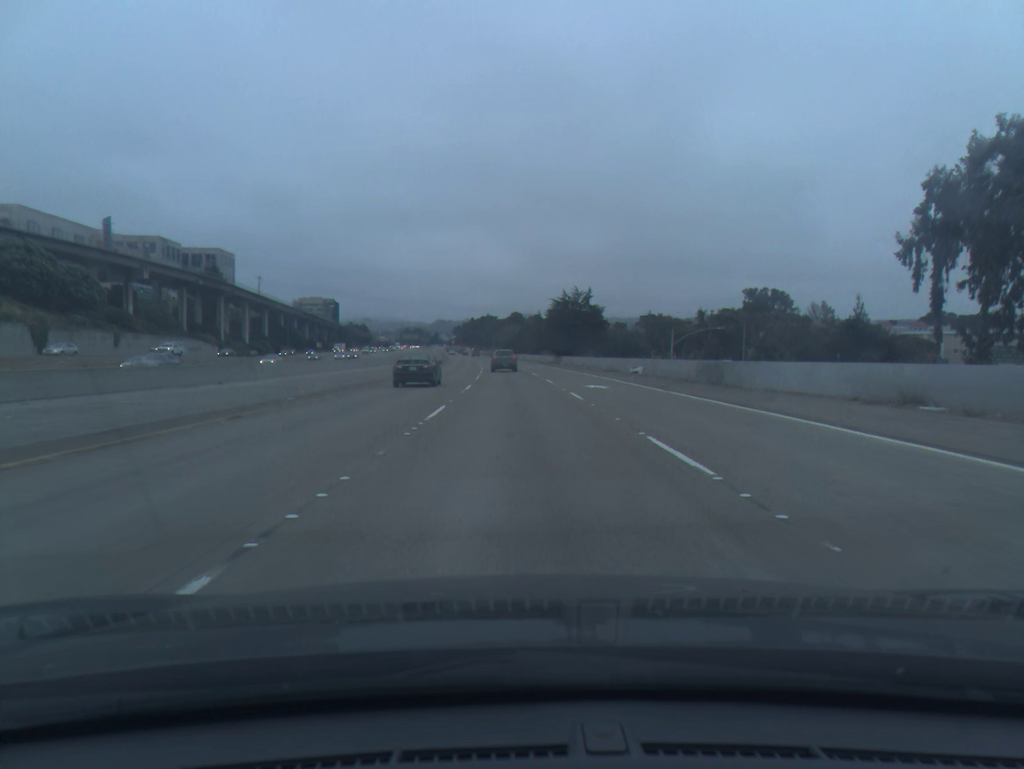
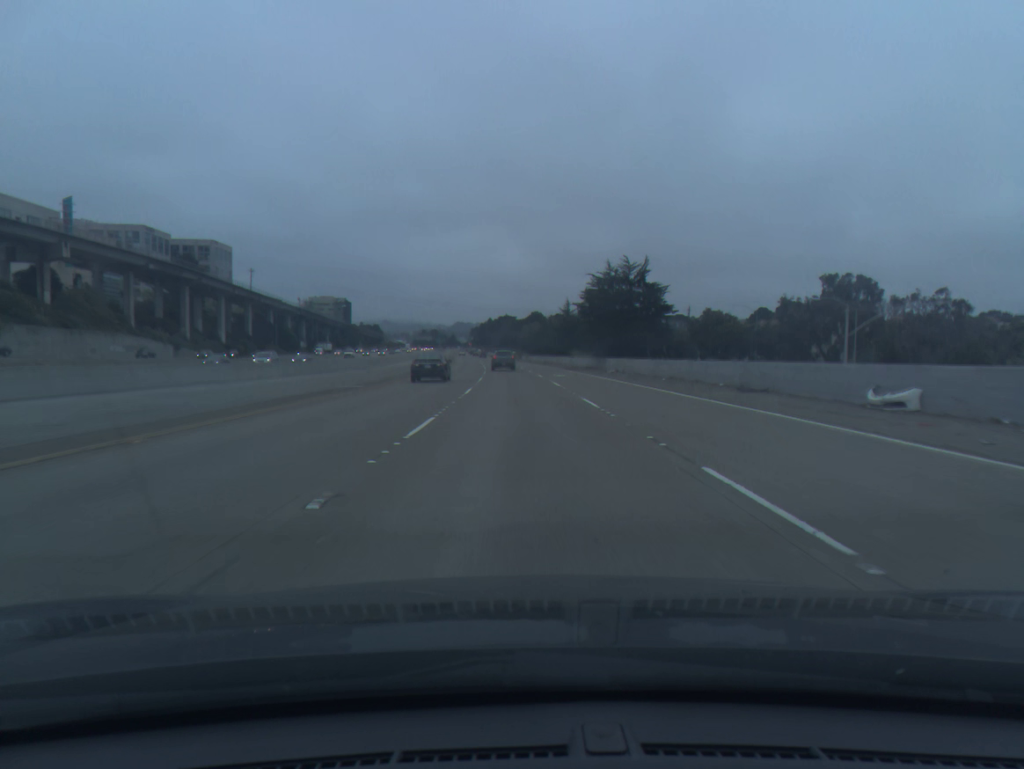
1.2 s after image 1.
(-0.4, +32.2) m; -1°
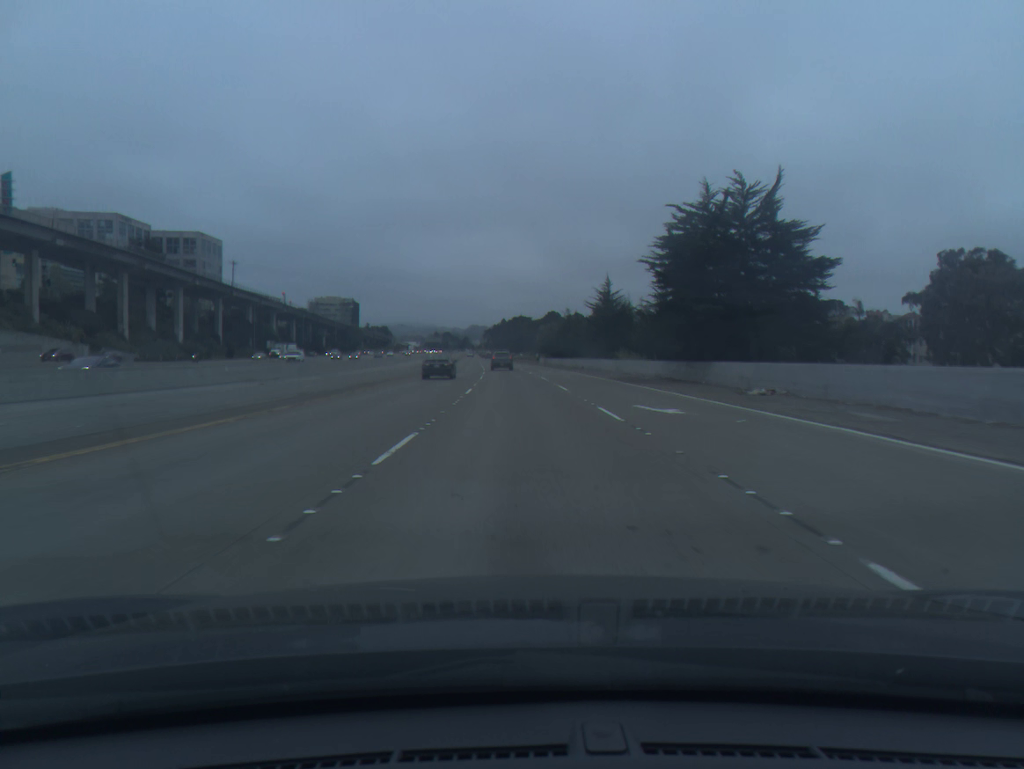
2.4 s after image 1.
(-0.3, +32.8) m; -1°
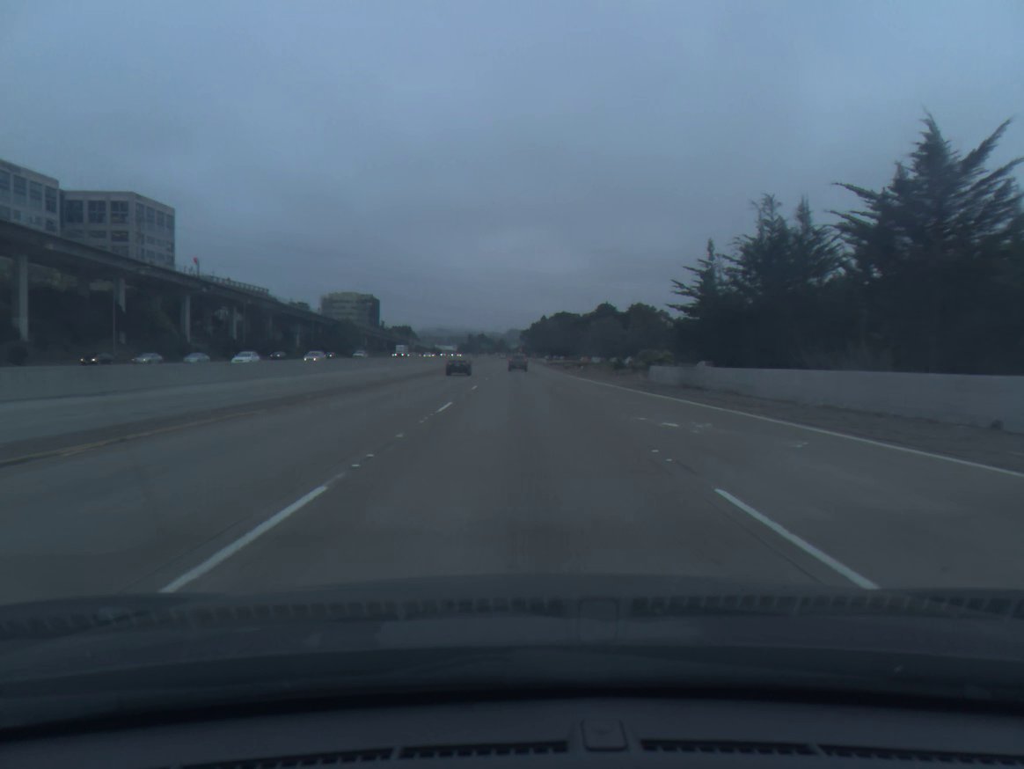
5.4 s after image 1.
(-2.1, +84.3) m; -3°
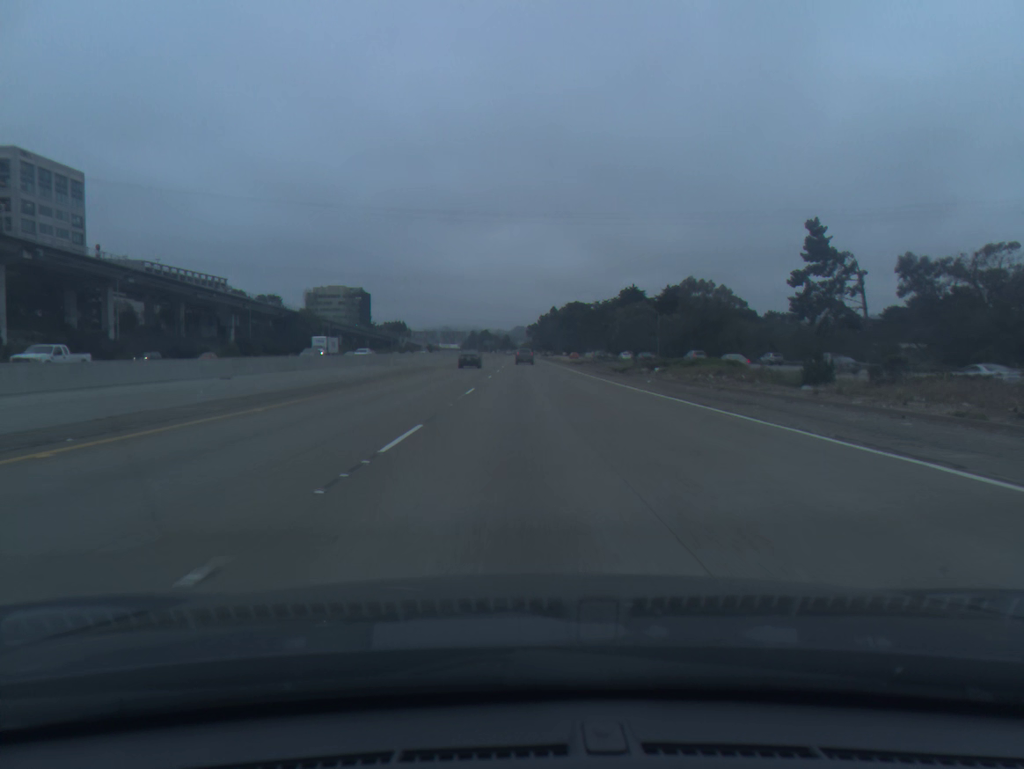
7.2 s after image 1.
(-0.3, +52.3) m; -1°
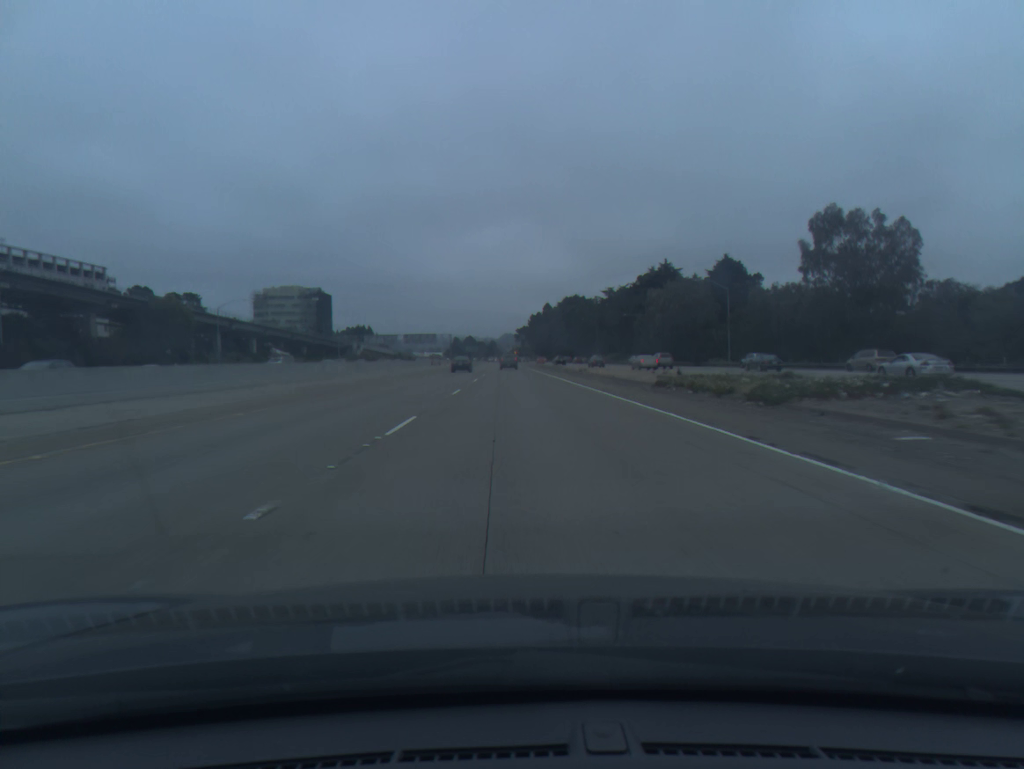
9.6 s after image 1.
(+0.4, +71.6) m; +1°
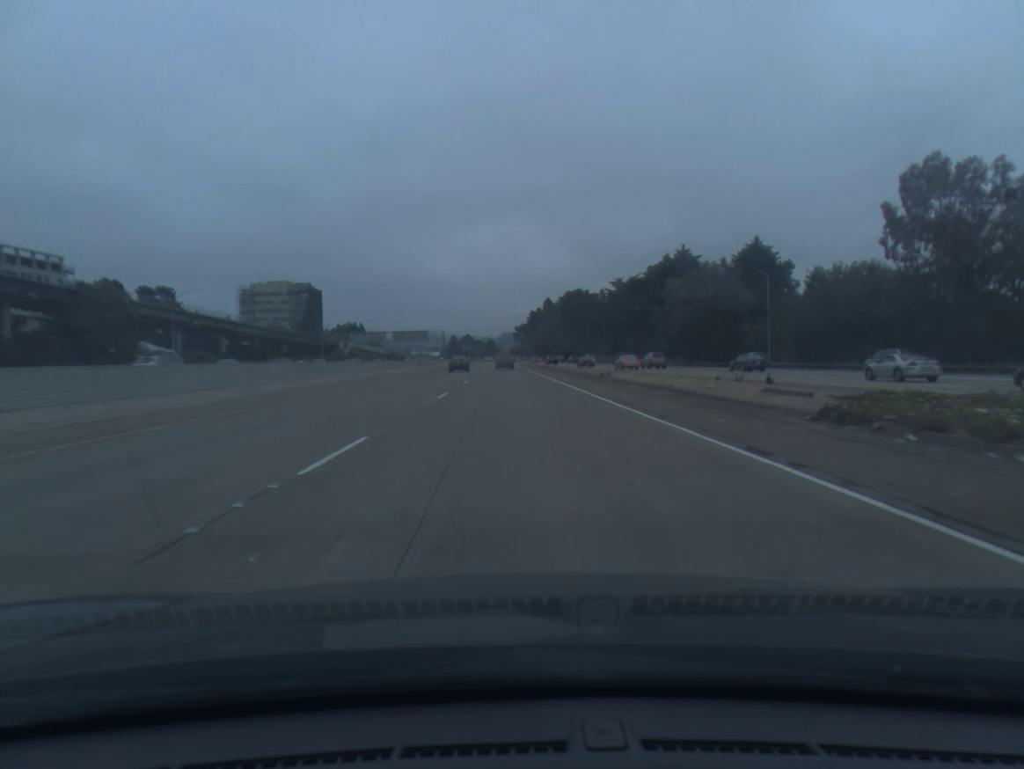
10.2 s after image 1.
(0.0, +18.2) m; 0°
